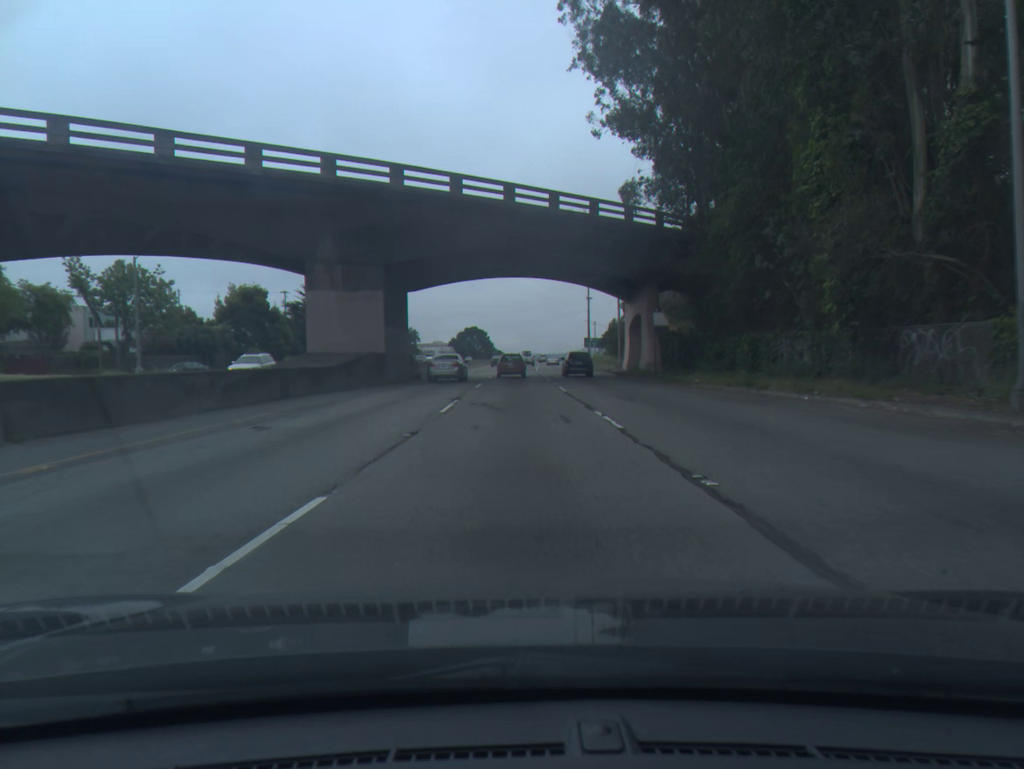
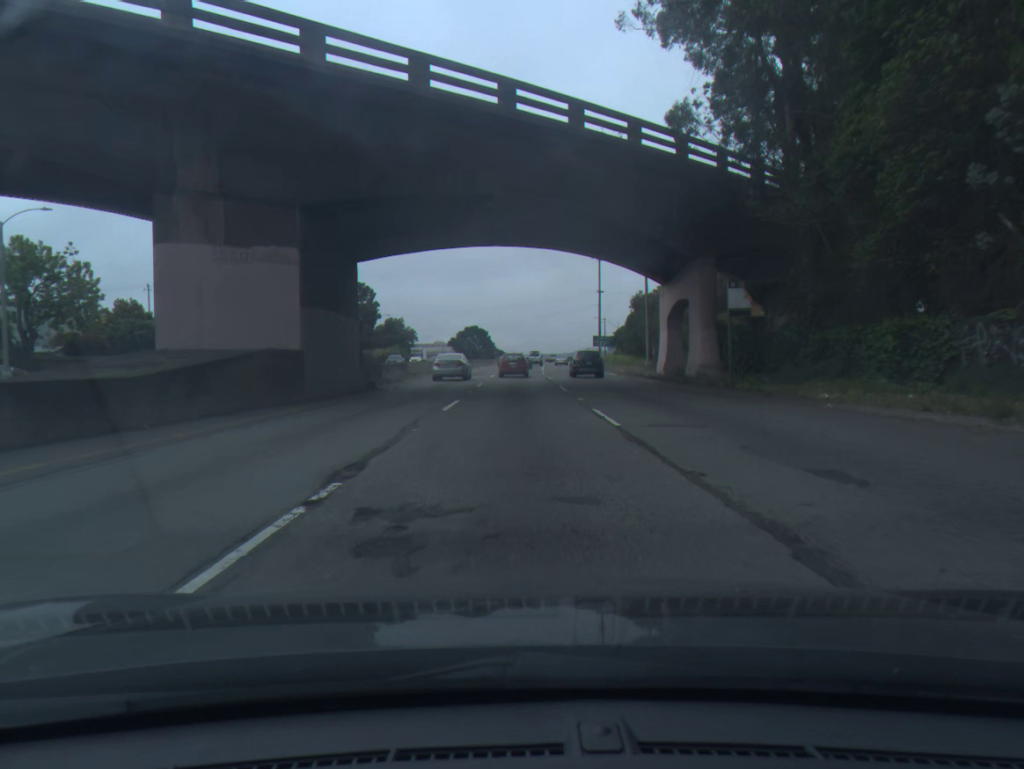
(0.0, +14.5) m; 0°
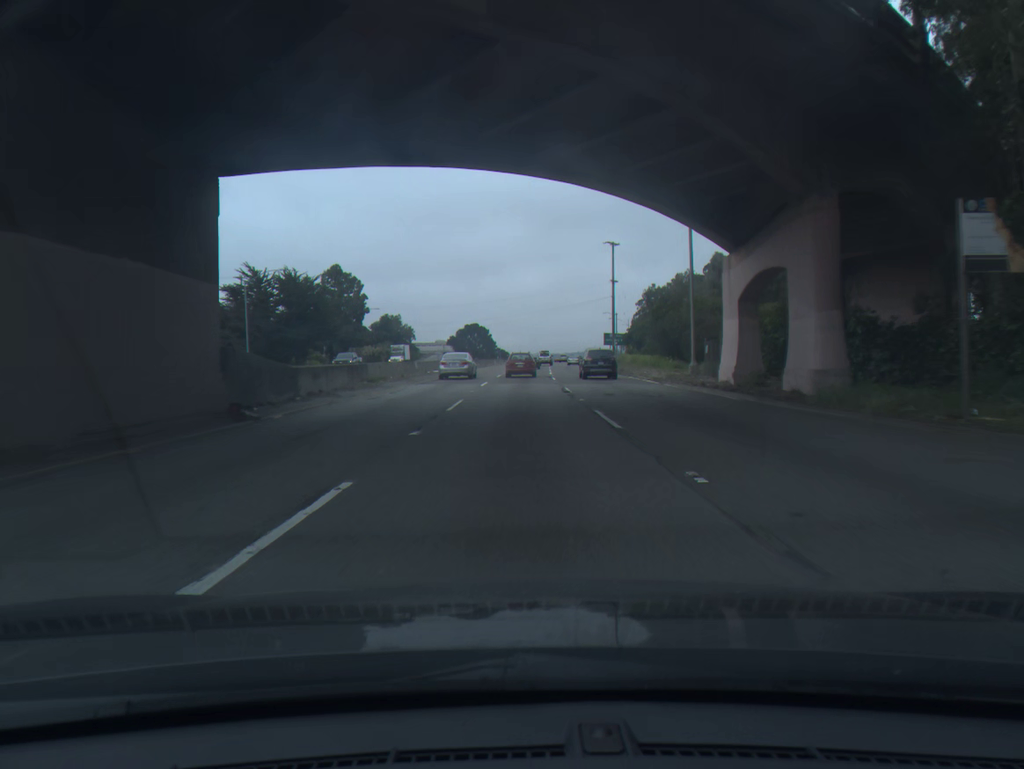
(0.0, +14.4) m; 0°
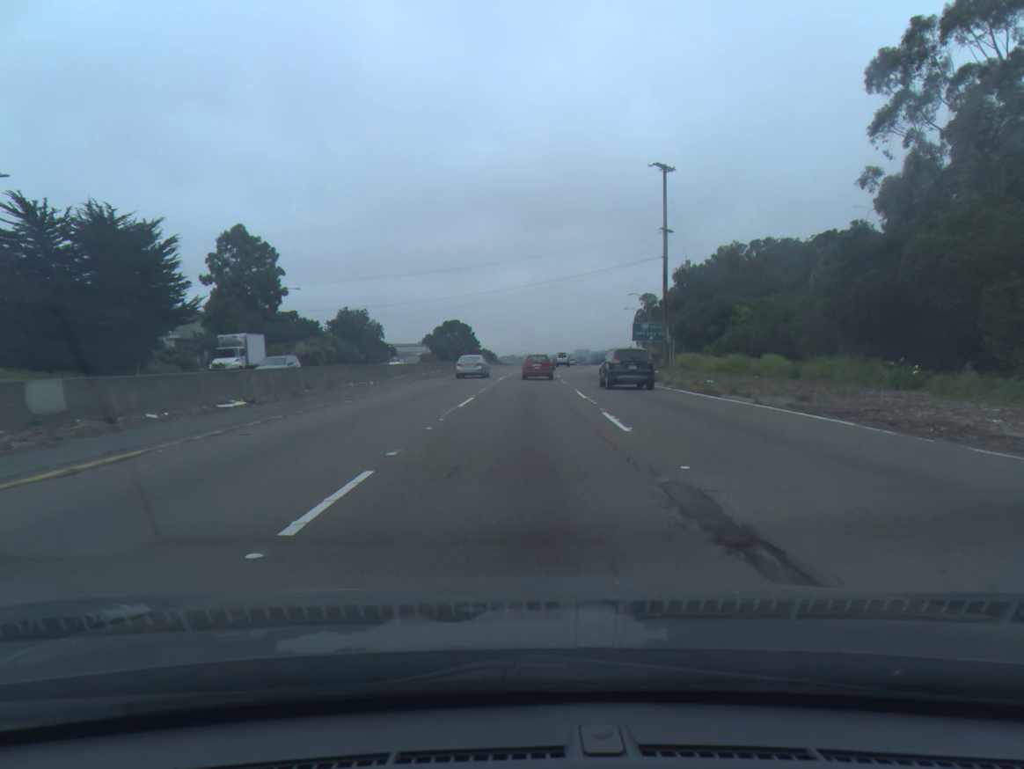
(+0.2, +42.3) m; +1°
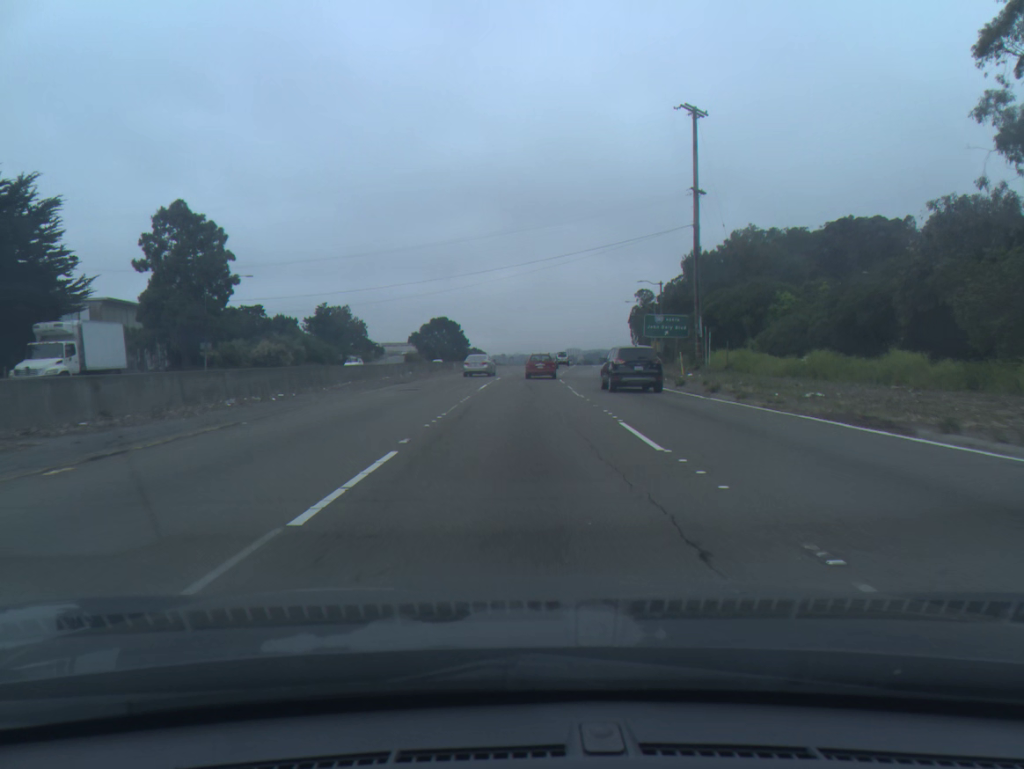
(+0.1, +13.8) m; +1°
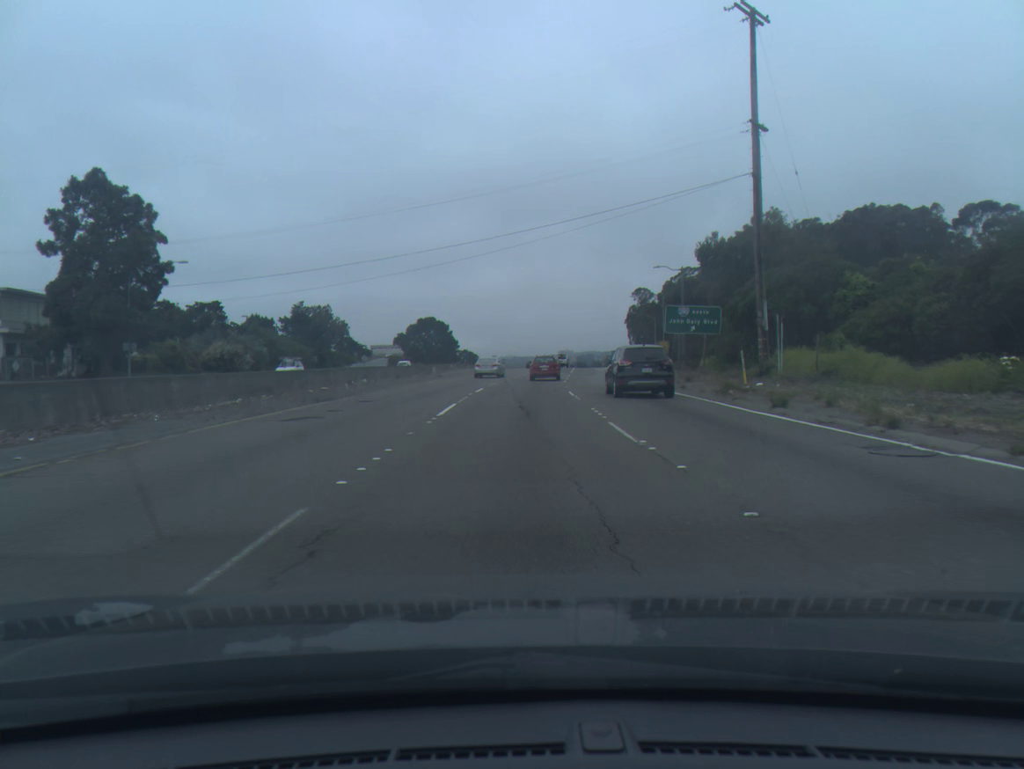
(+0.1, +13.7) m; +1°
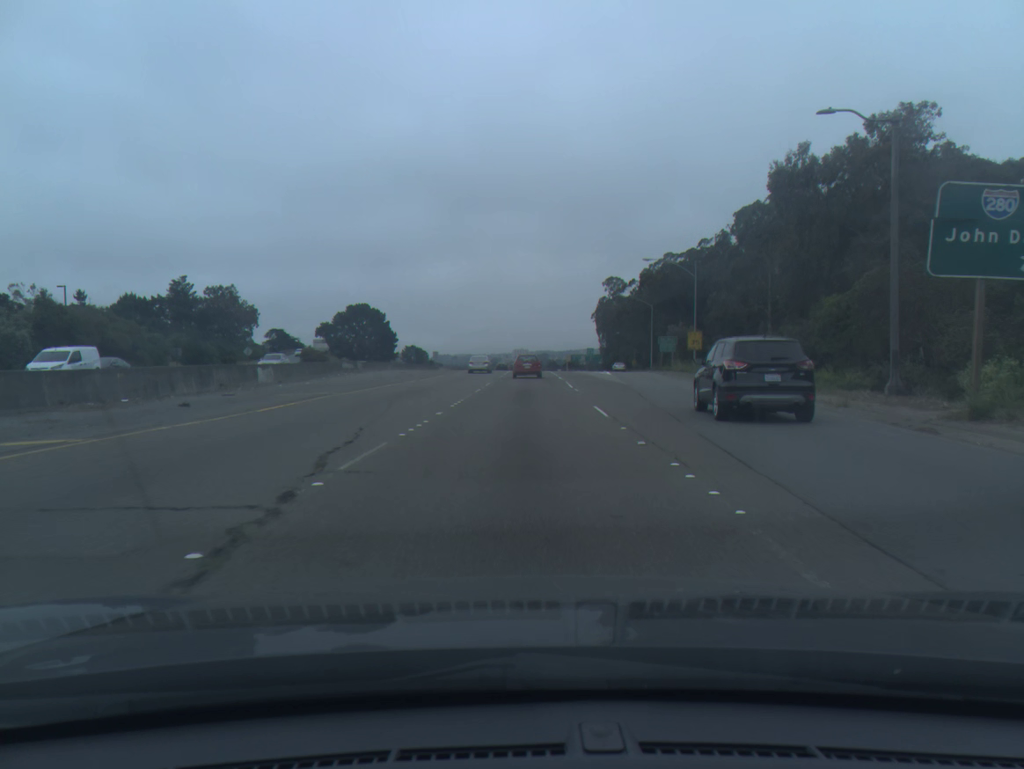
(+0.7, +40.8) m; +3°
